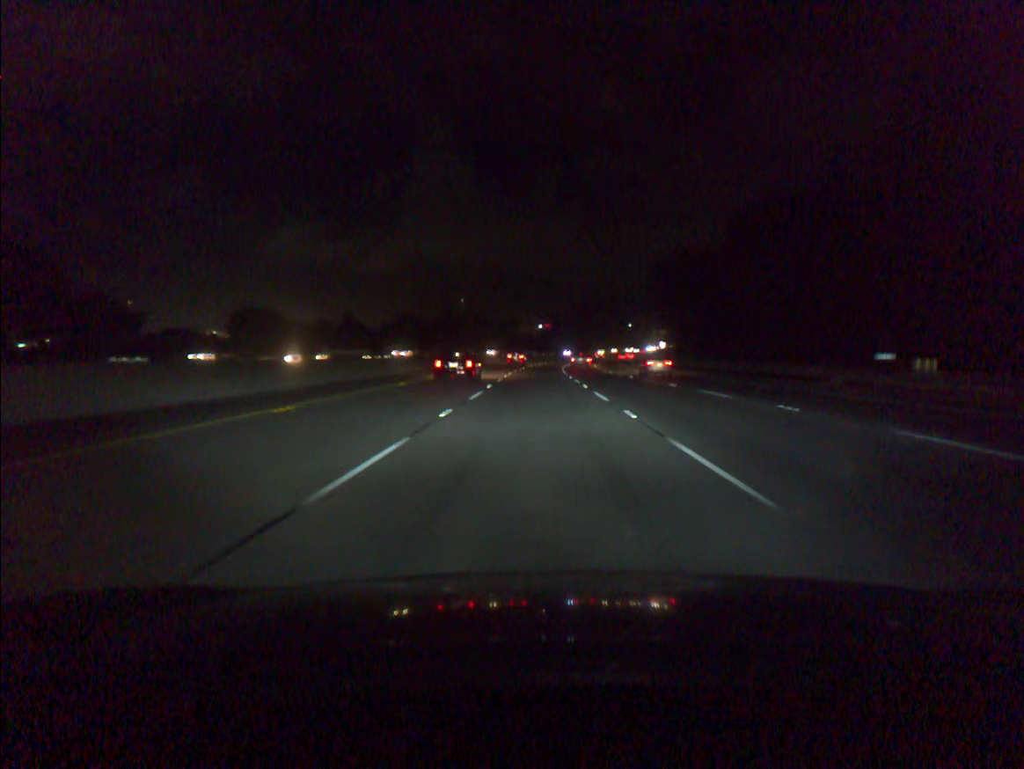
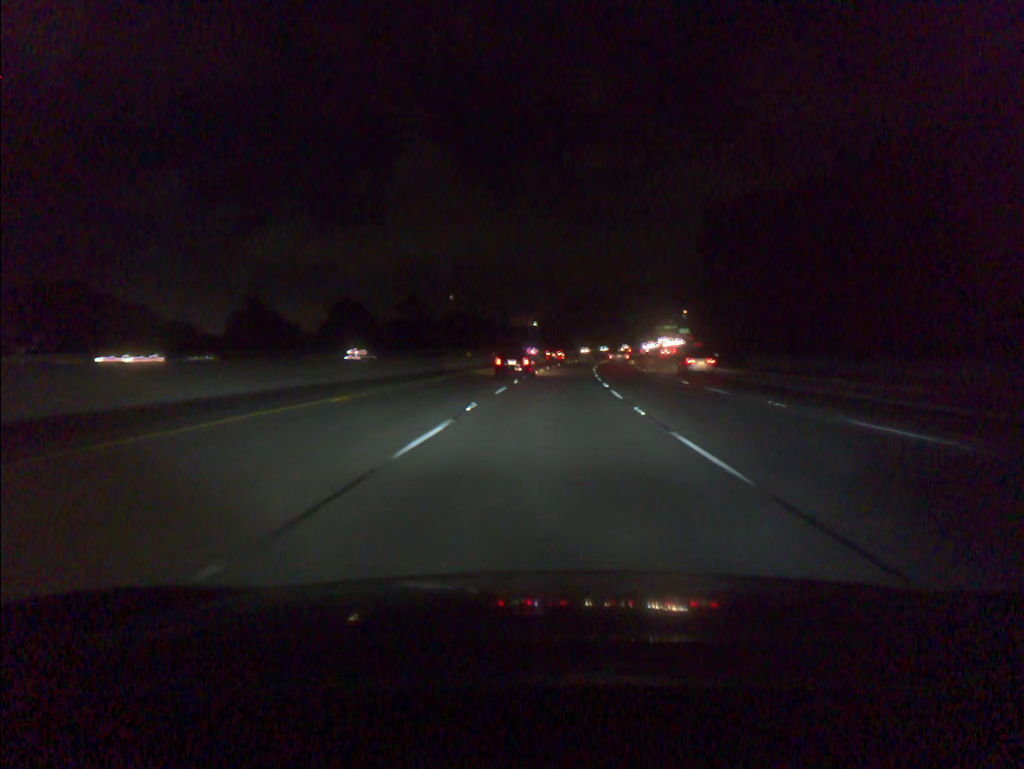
(0.0, +55.5) m; 0°
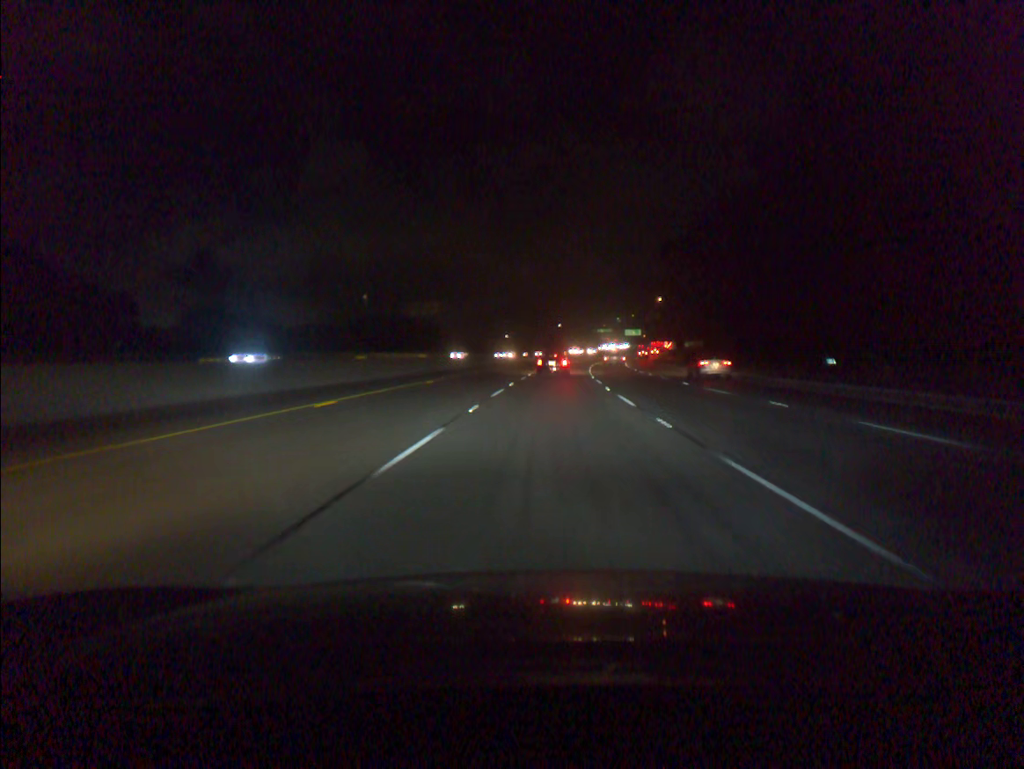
(+3.1, +73.9) m; +5°
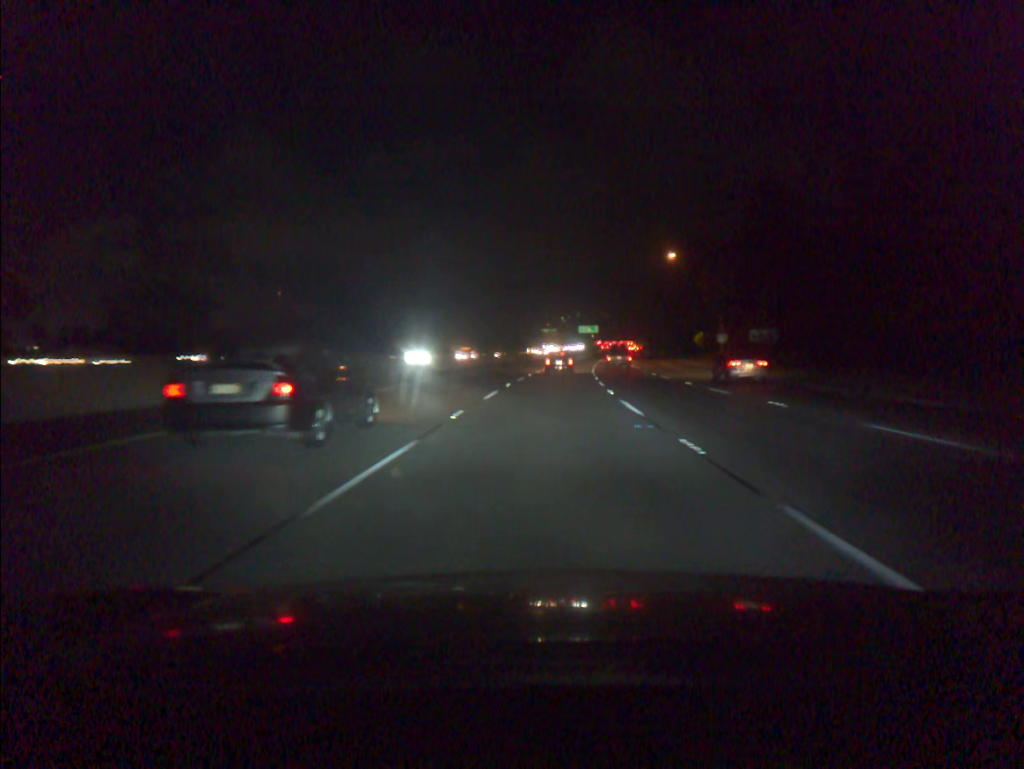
(+2.9, +74.0) m; +4°
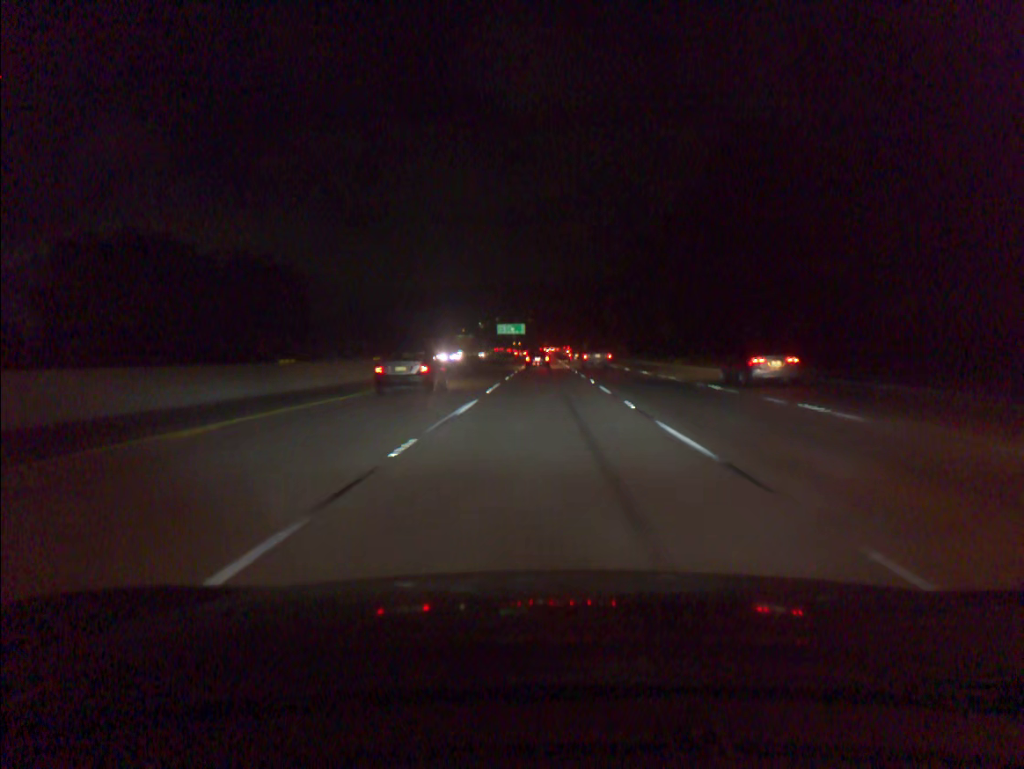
(+4.8, +92.2) m; +6°
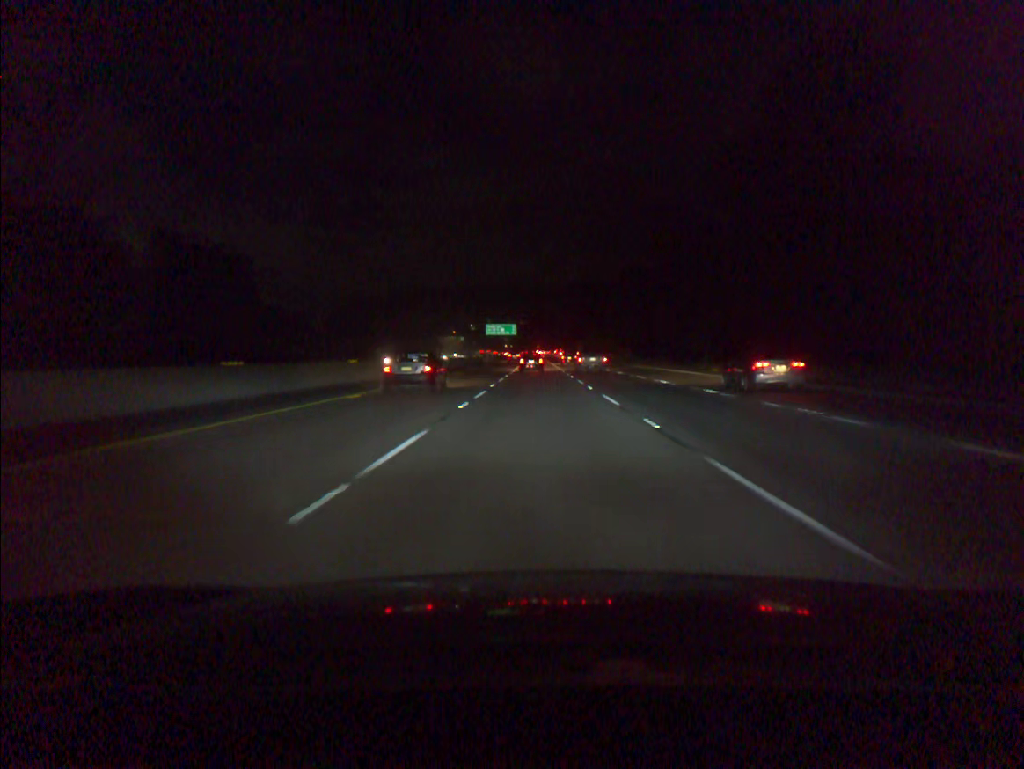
(+0.1, +18.5) m; +1°
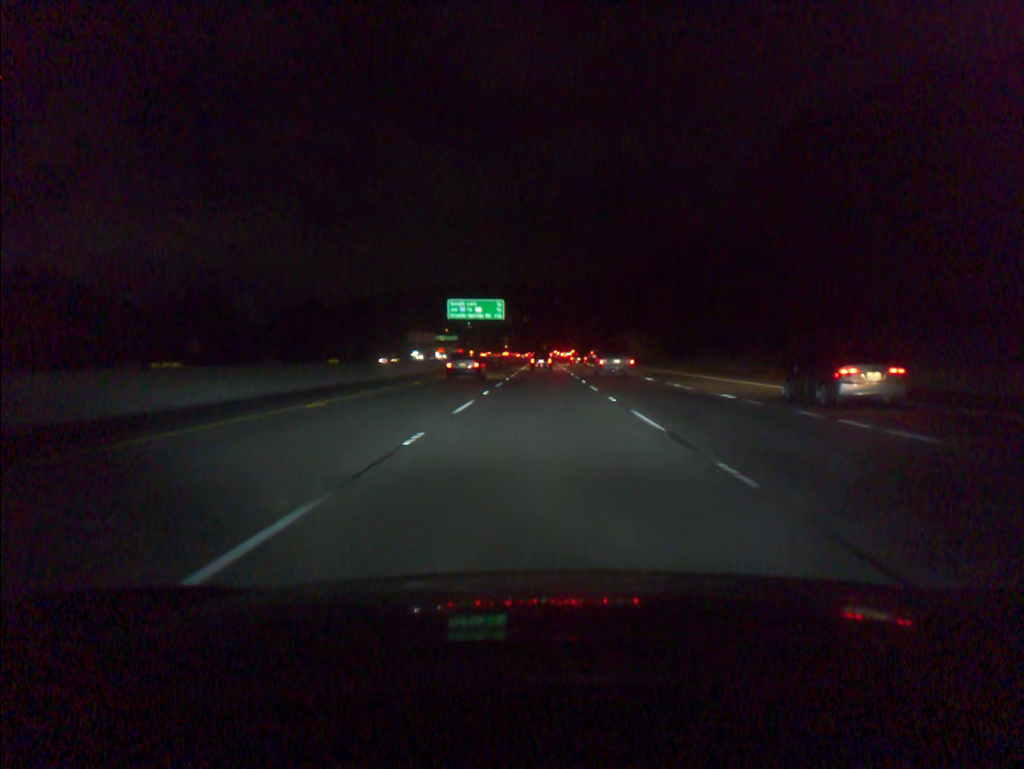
(-0.3, +91.8) m; 0°
